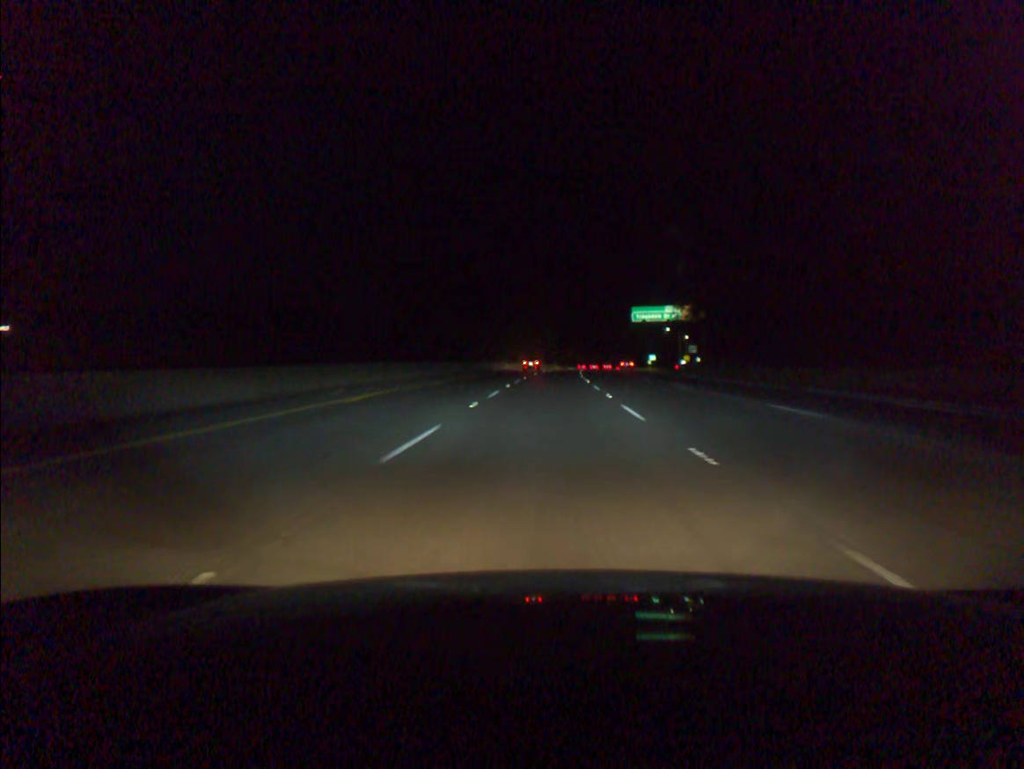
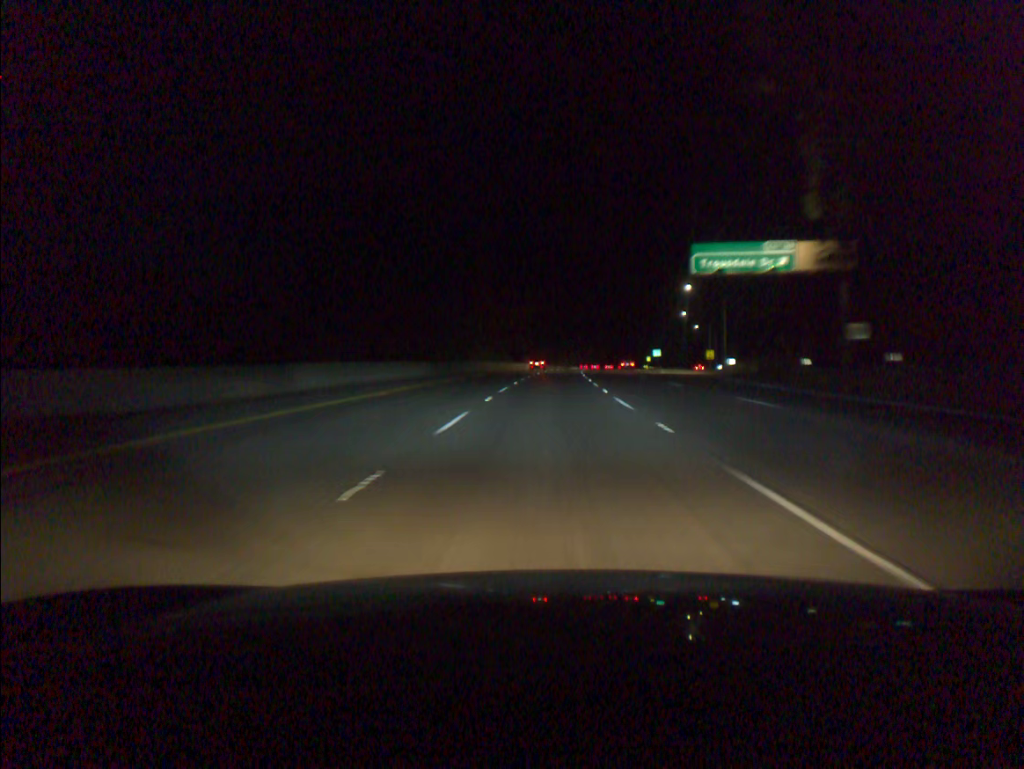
(+0.9, +55.1) m; +2°
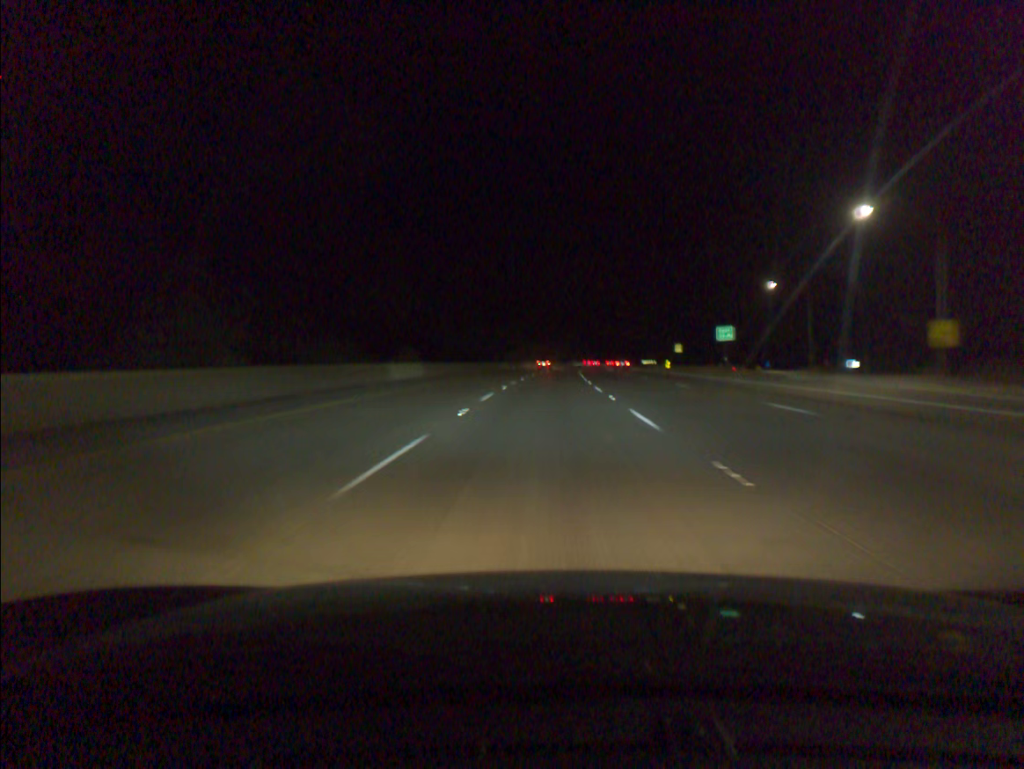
(+3.1, +92.1) m; +4°
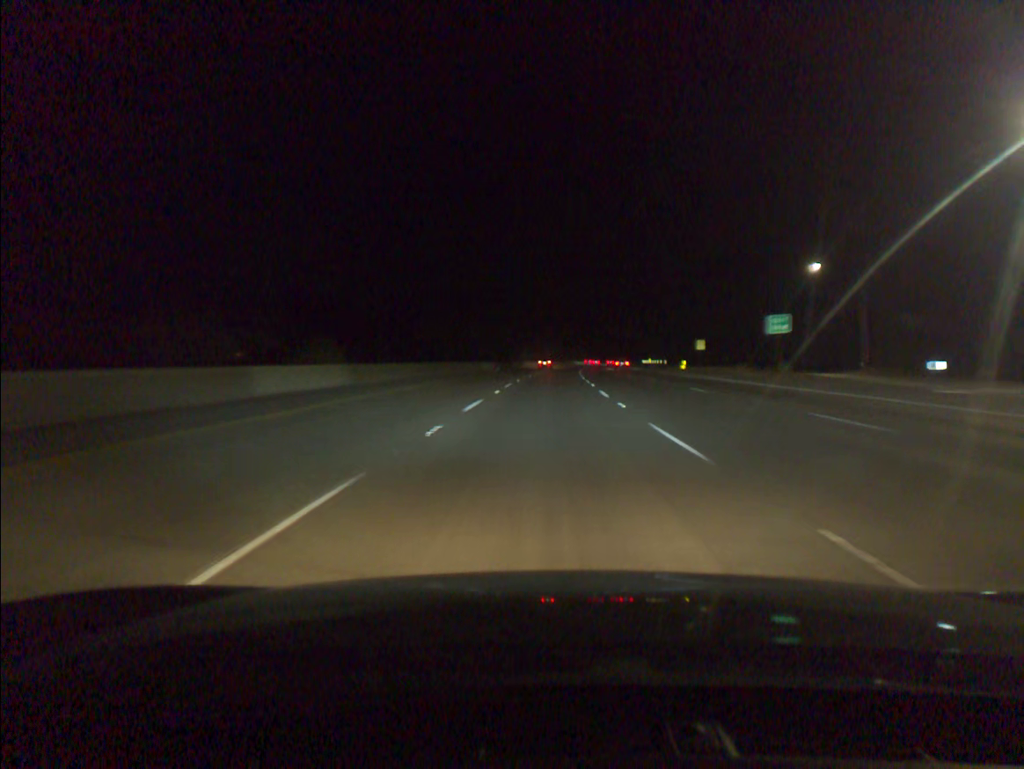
(+0.1, +18.5) m; +1°
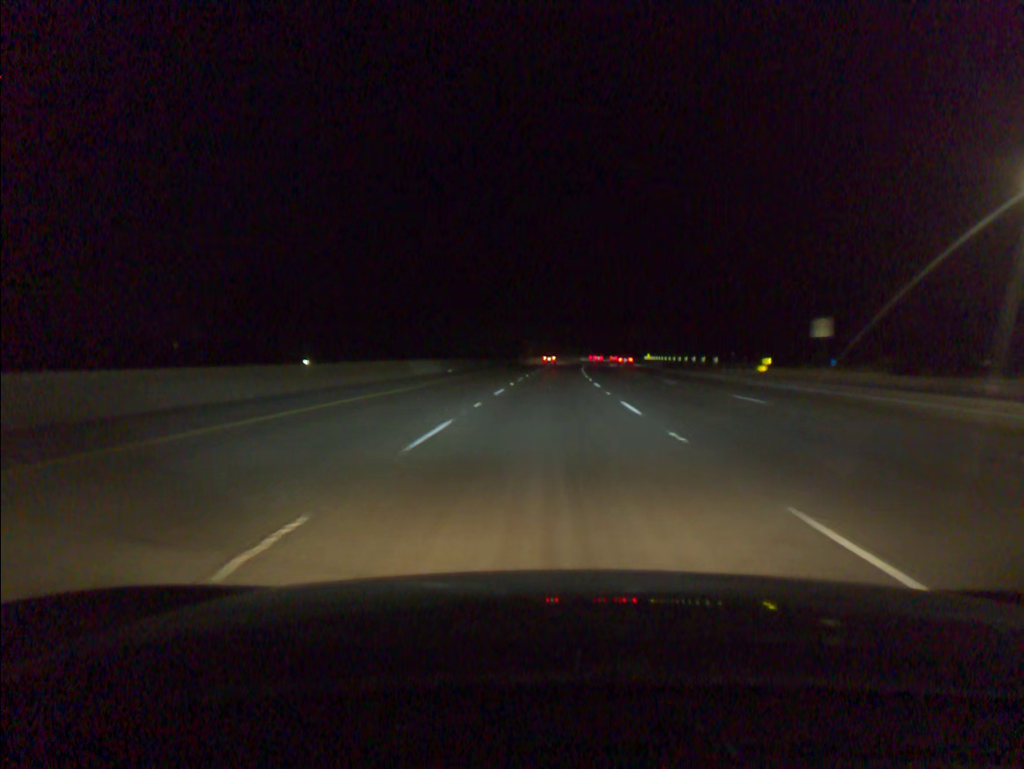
(+0.4, +36.9) m; +1°
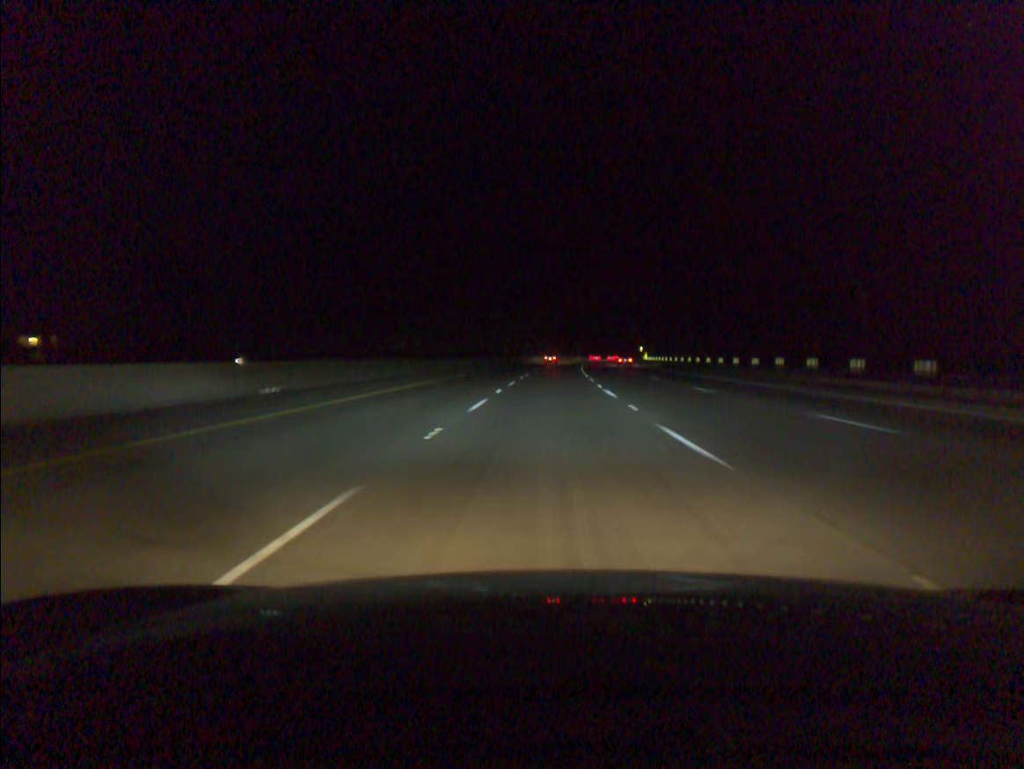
(+0.4, +36.9) m; +1°
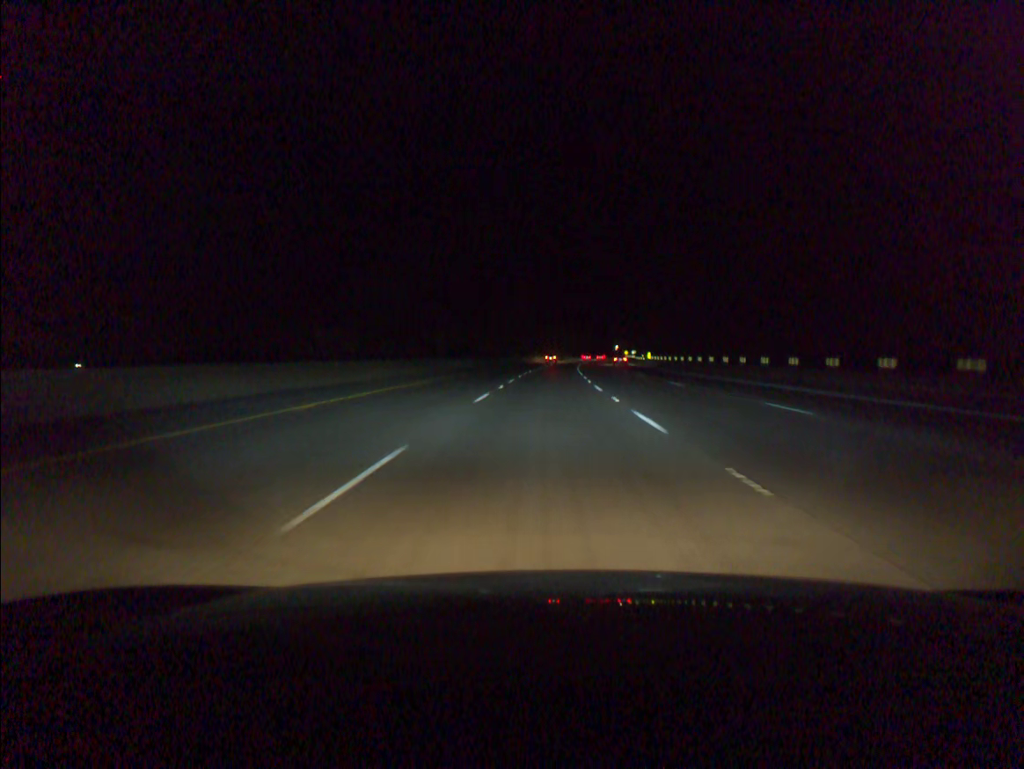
(+1.1, +55.0) m; +2°
